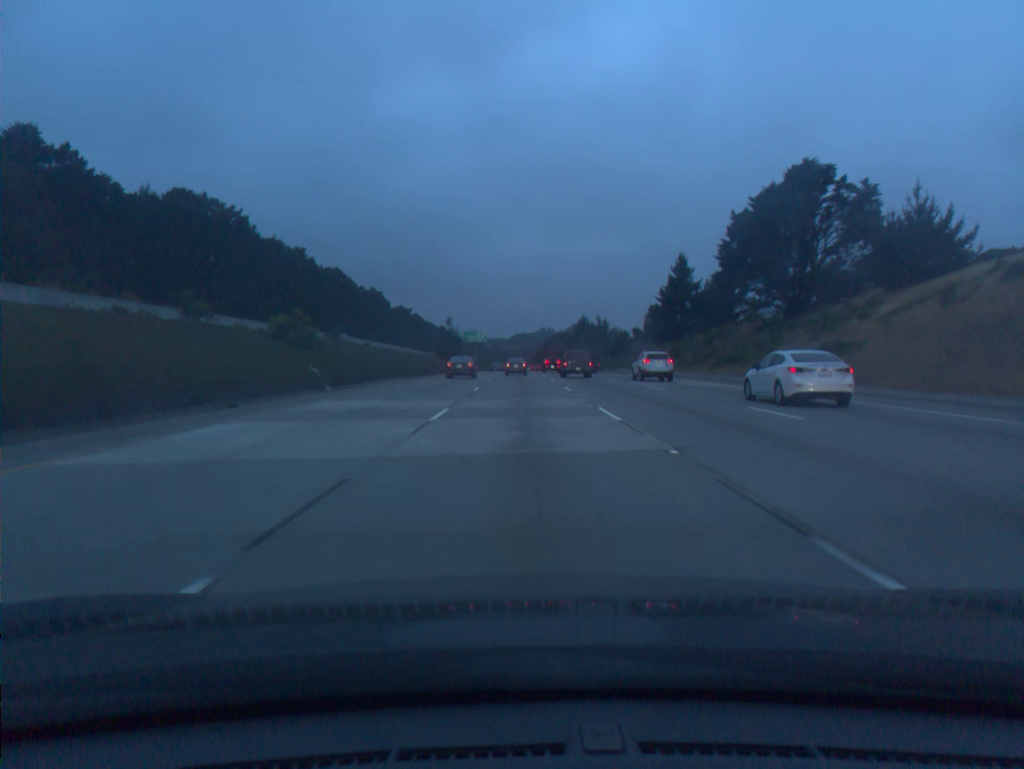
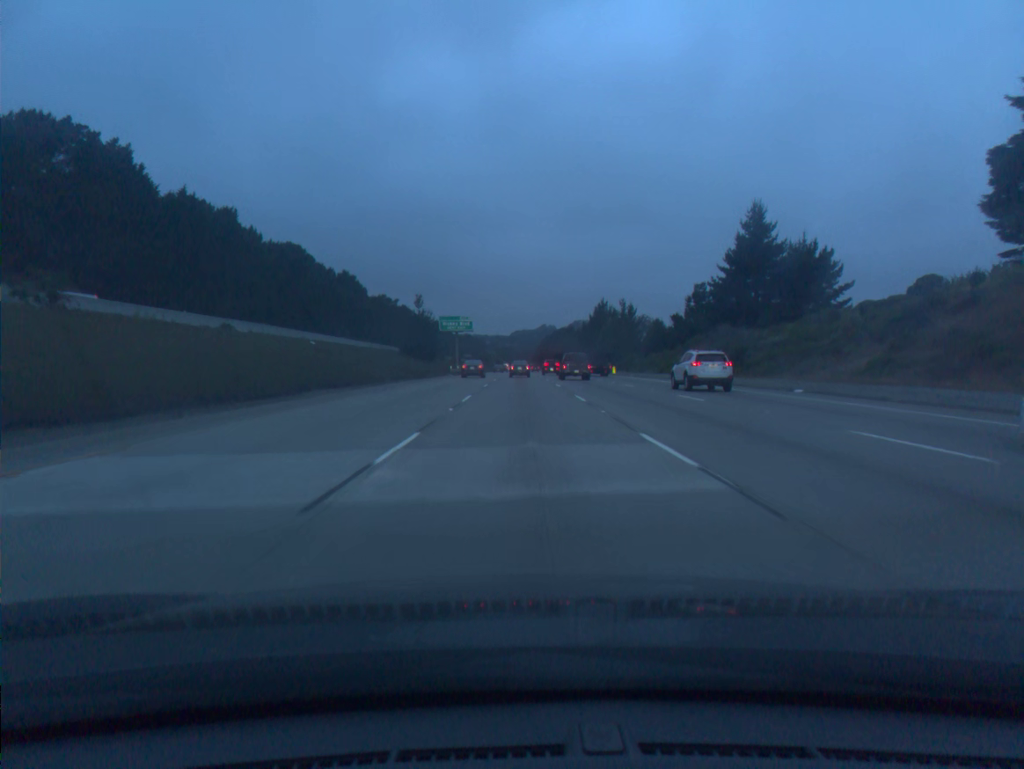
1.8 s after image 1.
(-0.1, +49.9) m; 0°
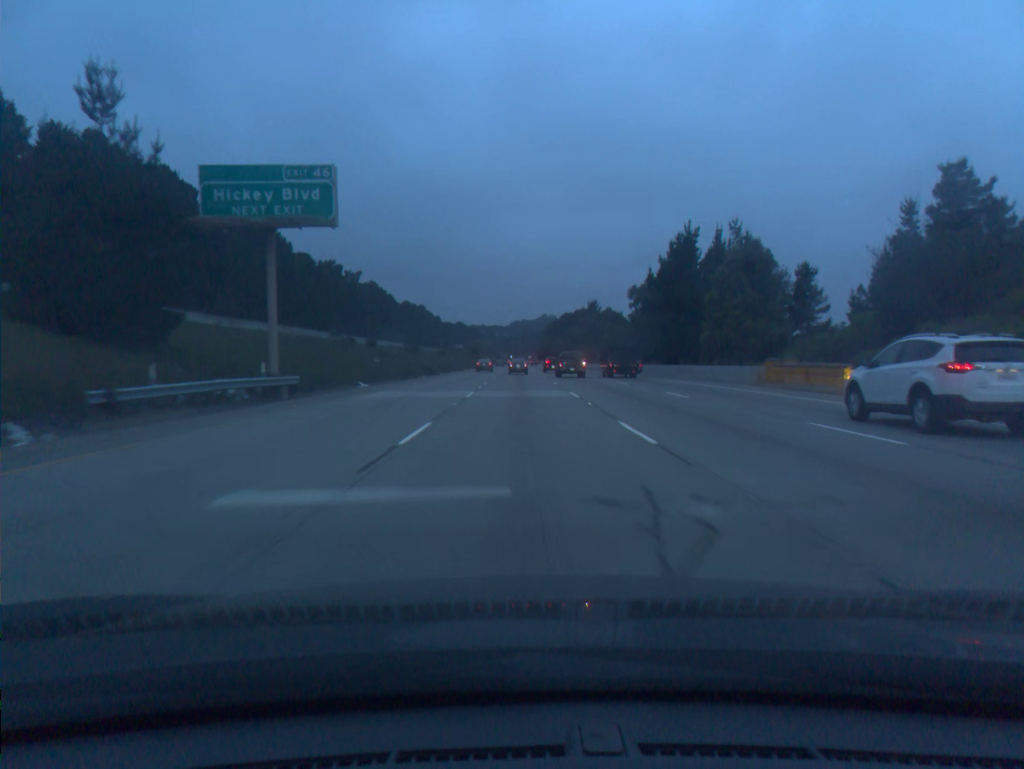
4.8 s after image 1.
(0.0, +85.4) m; 0°
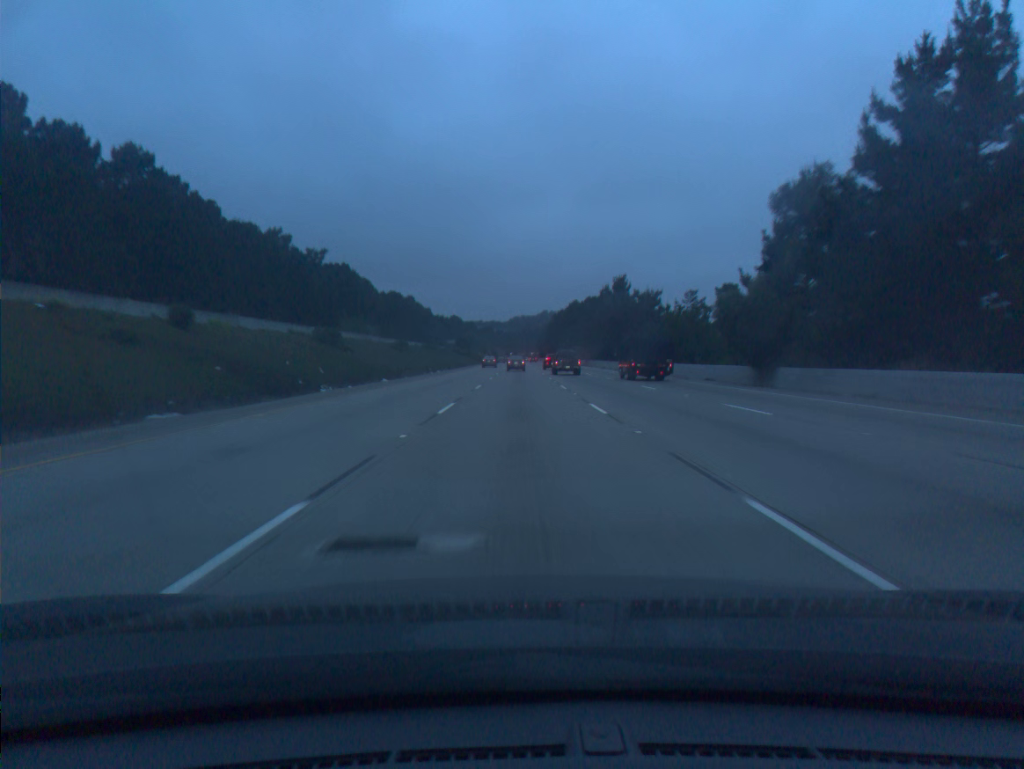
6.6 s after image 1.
(0.0, +52.4) m; 0°
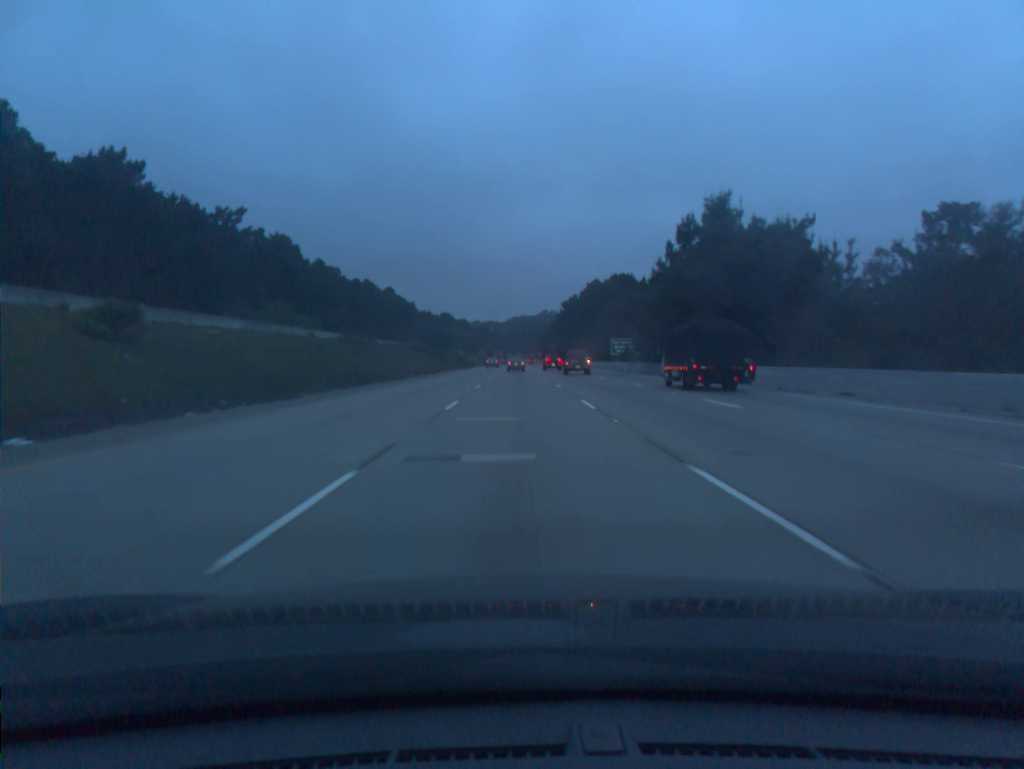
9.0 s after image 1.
(0.0, +71.1) m; 0°
